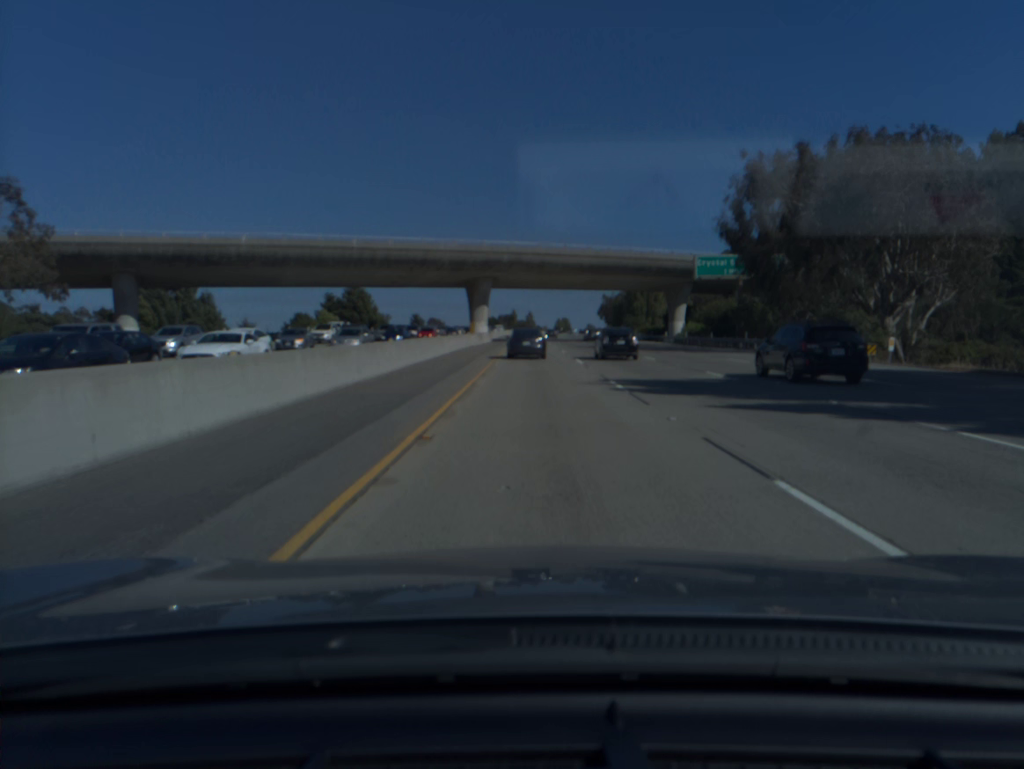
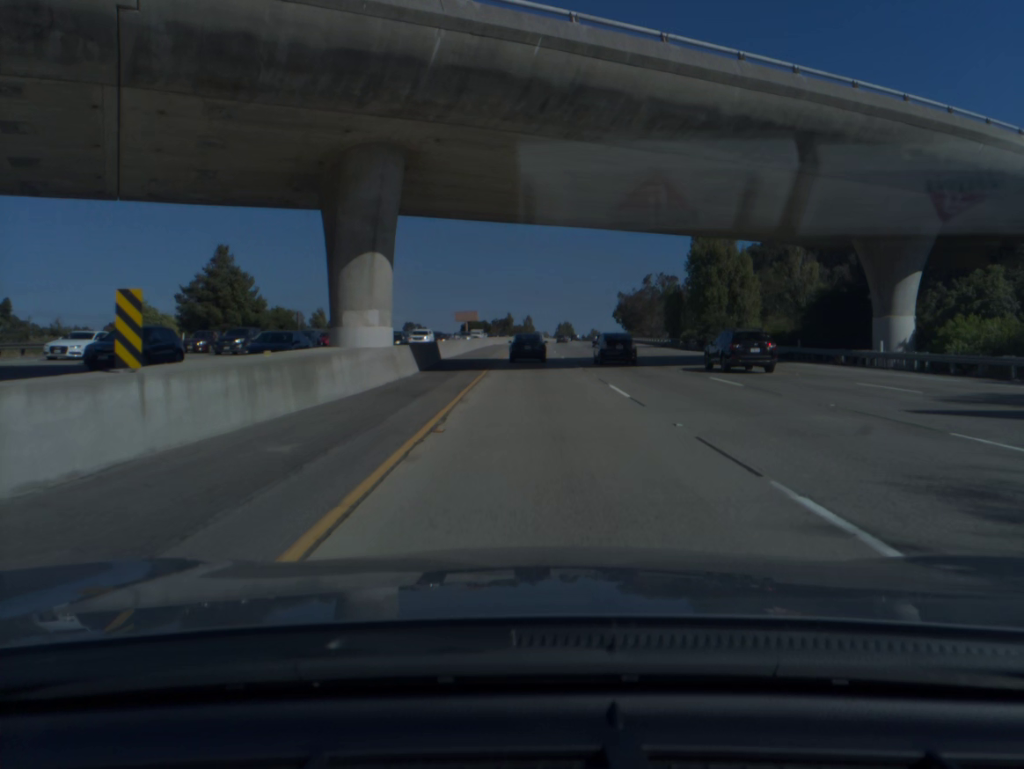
(+0.2, +57.2) m; 0°
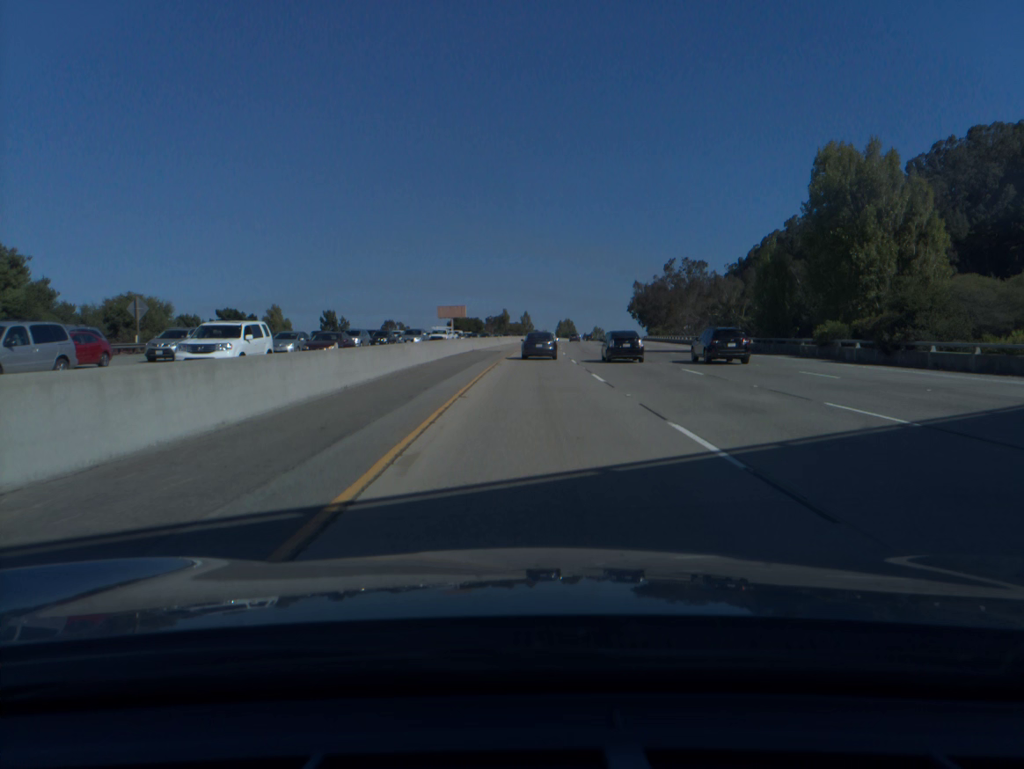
(+0.1, +38.0) m; 0°
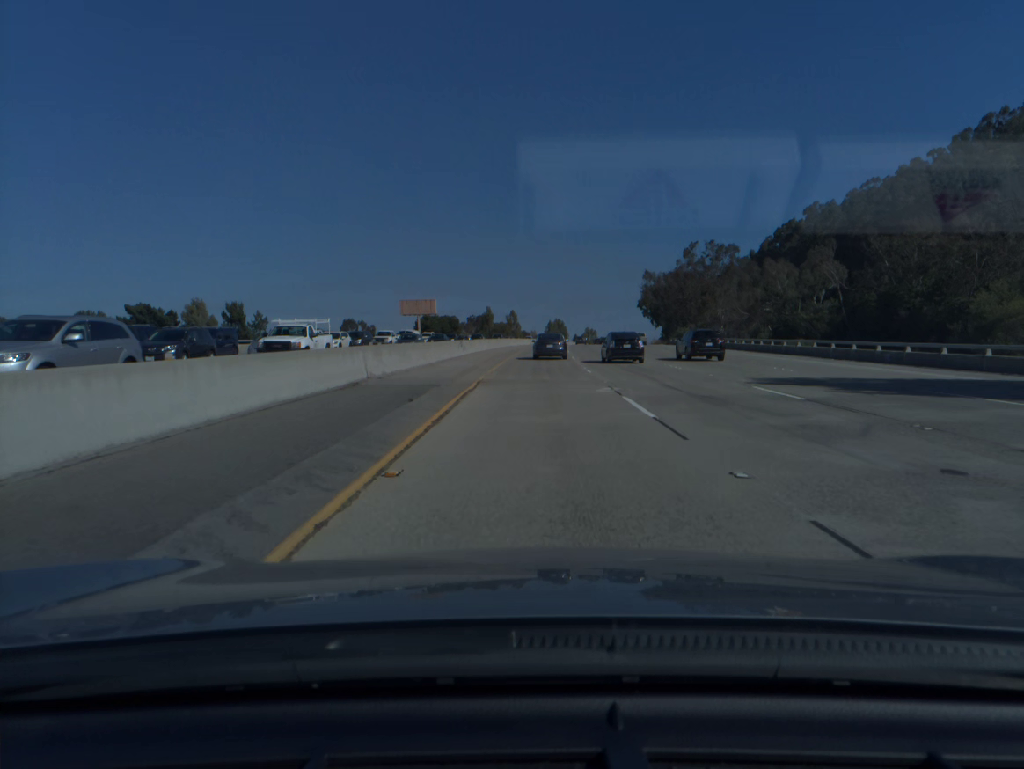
(+0.2, +38.0) m; +1°
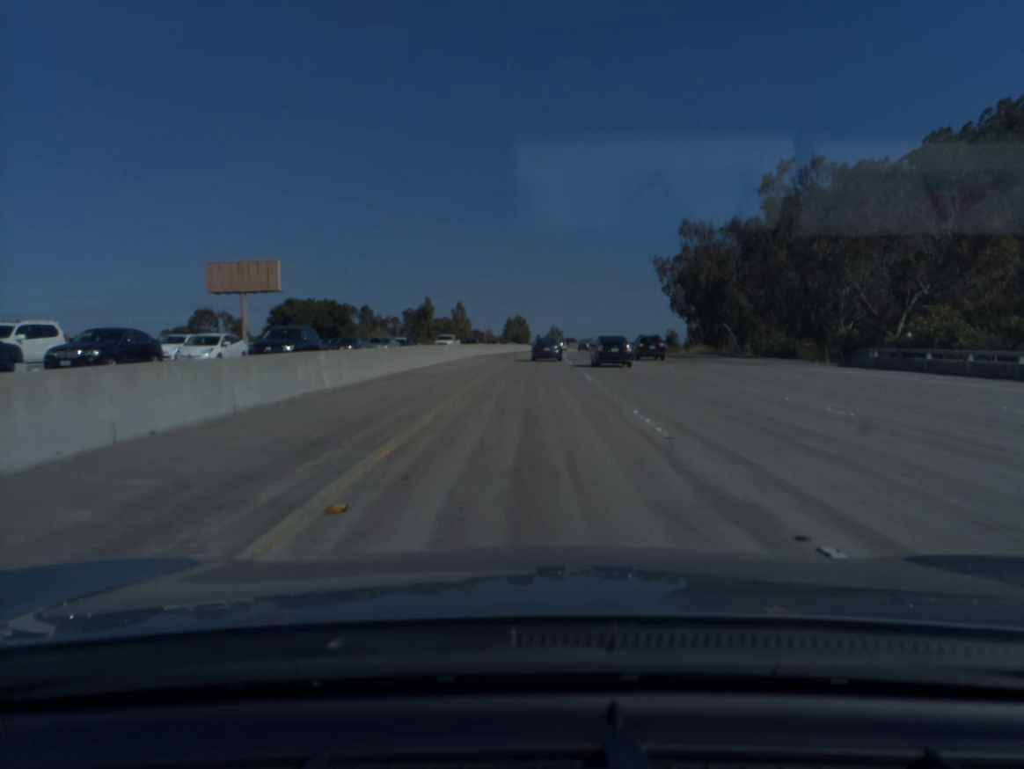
(+2.0, +76.0) m; +3°
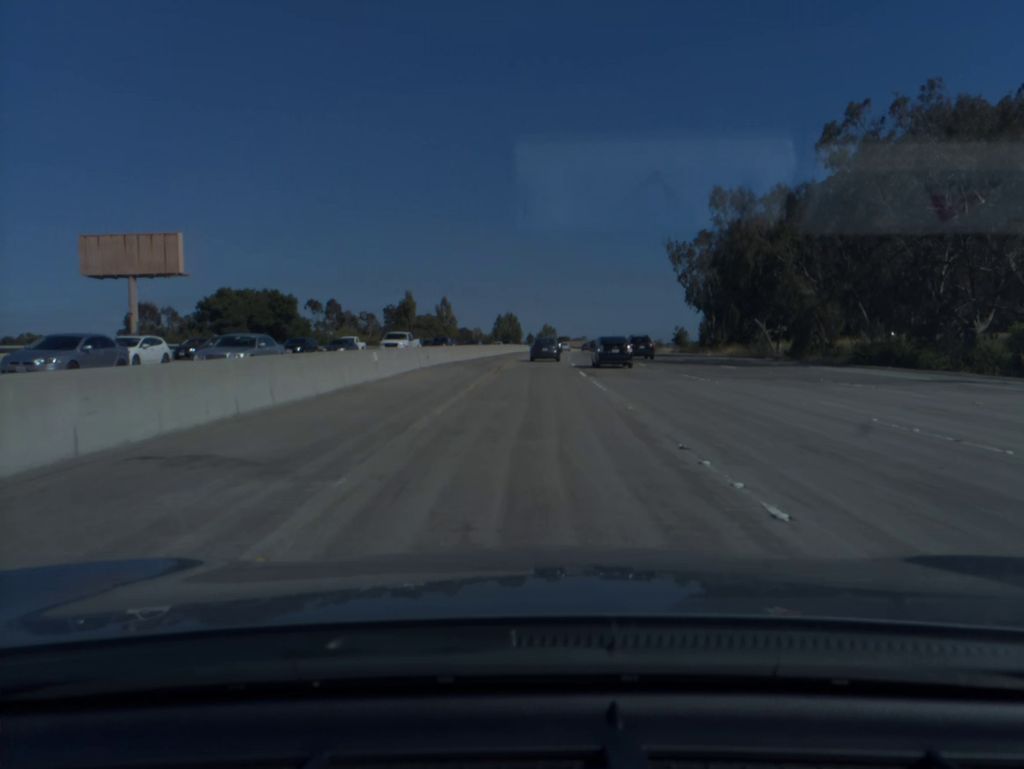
(+0.1, +19.1) m; +1°
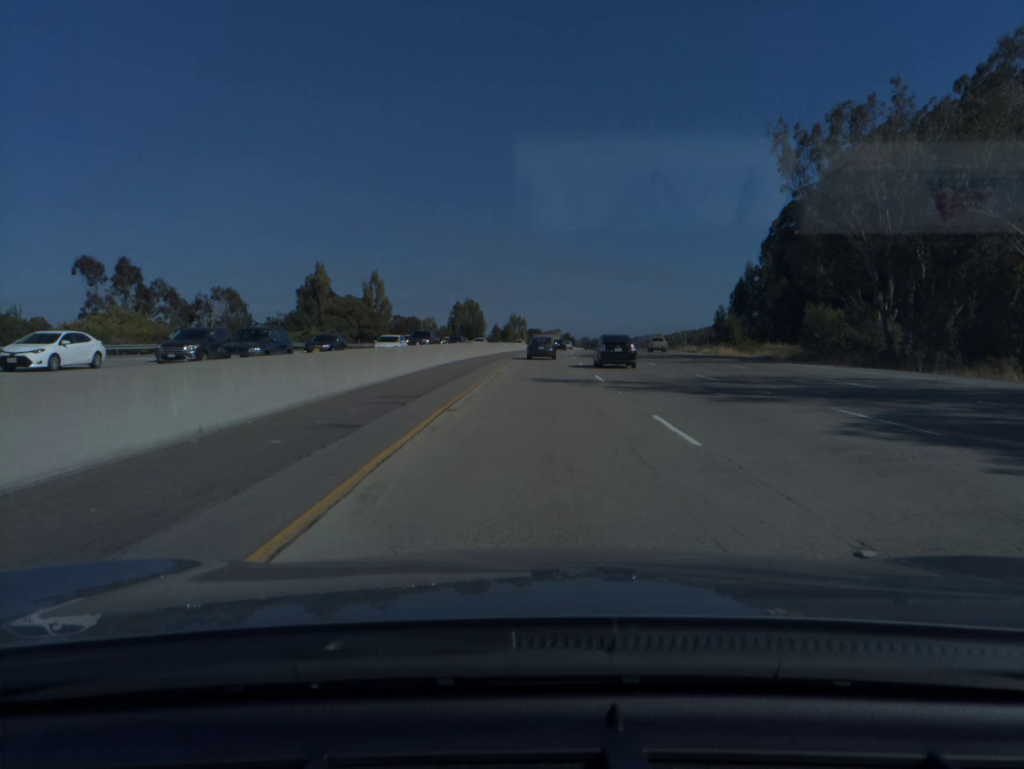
(+1.1, +58.0) m; +2°
